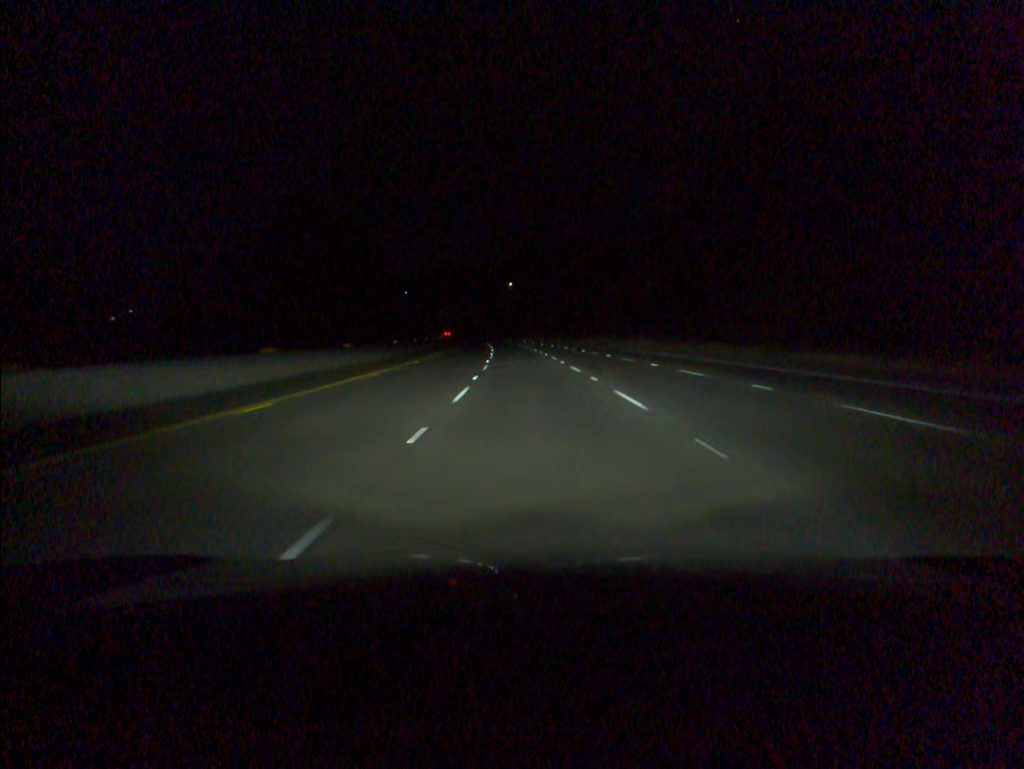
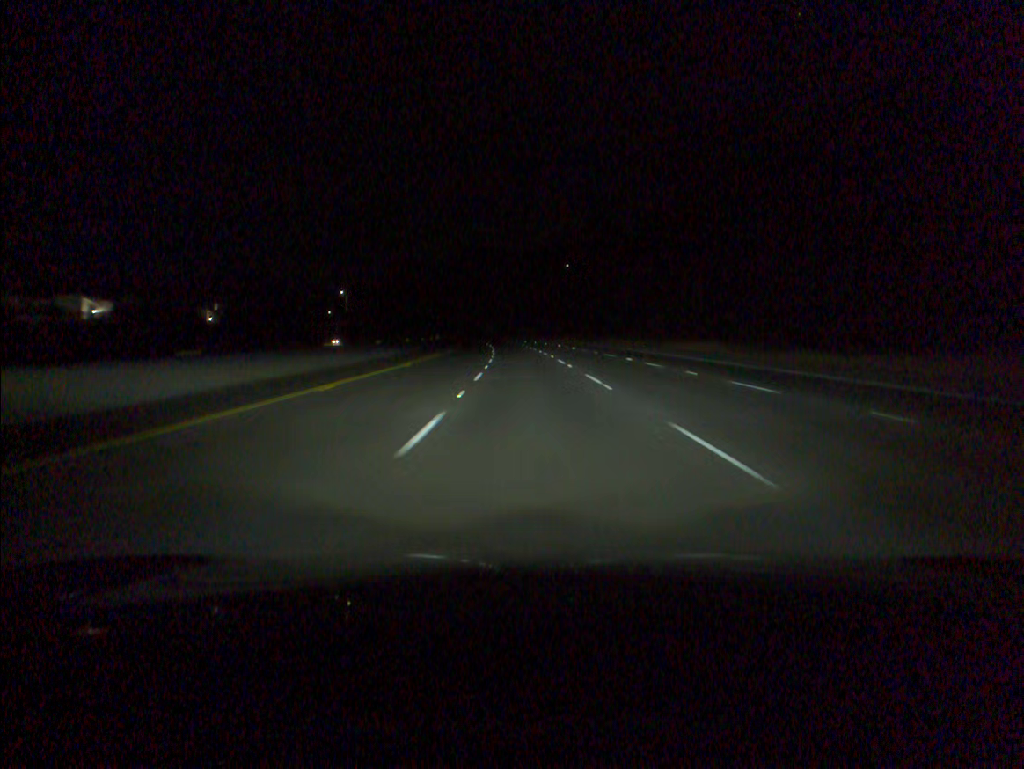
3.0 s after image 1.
(-3.3, +94.3) m; -4°
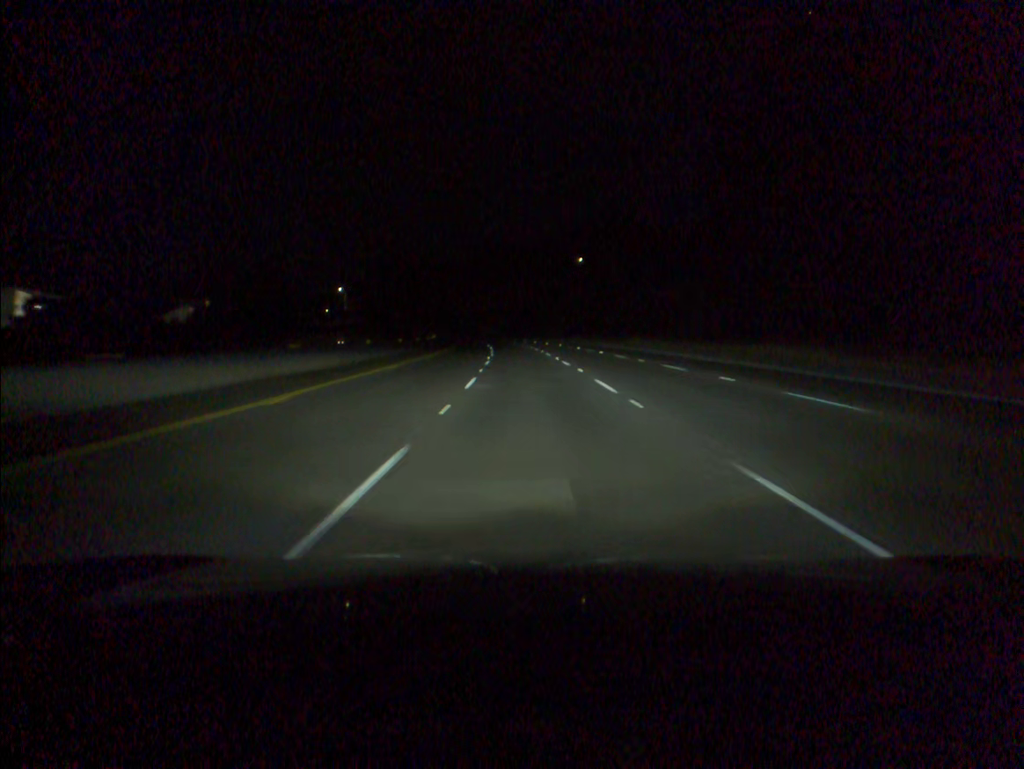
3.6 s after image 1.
(-0.1, +18.9) m; -1°
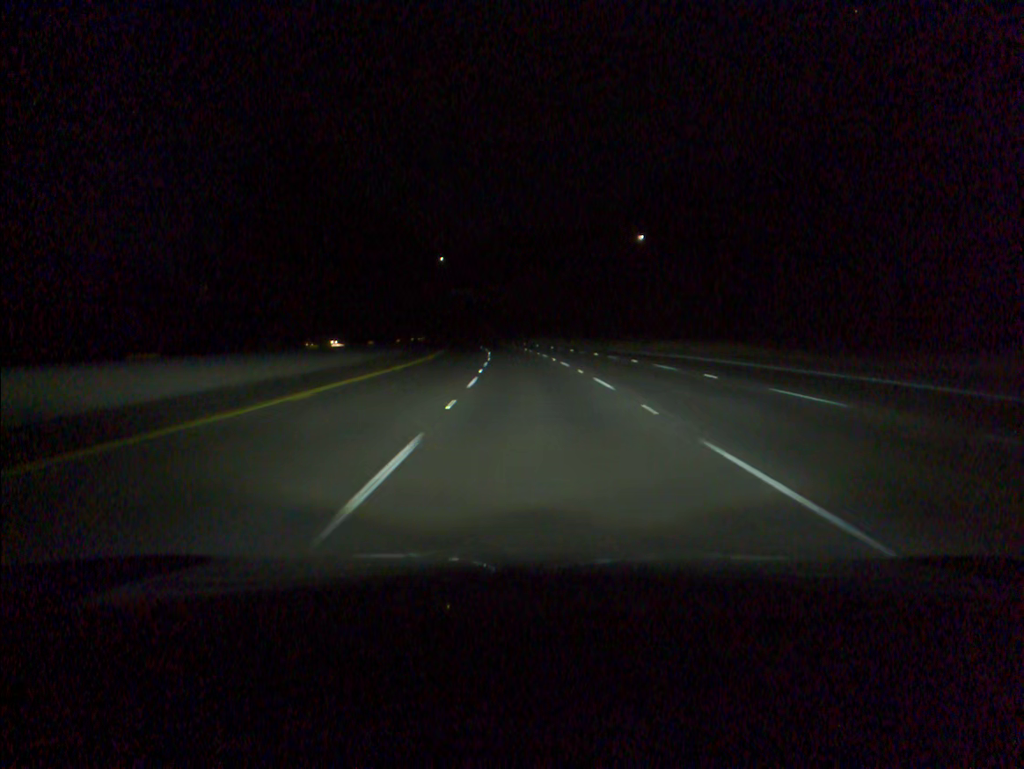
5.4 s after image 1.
(-1.2, +56.8) m; -3°
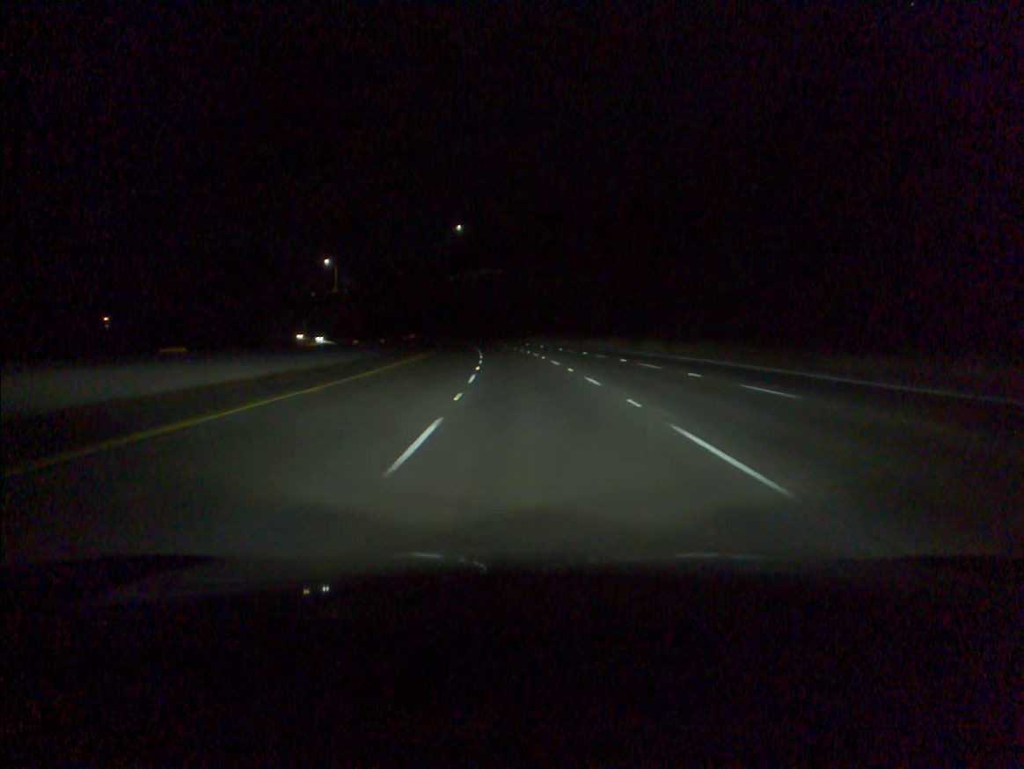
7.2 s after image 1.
(-1.5, +56.7) m; -3°
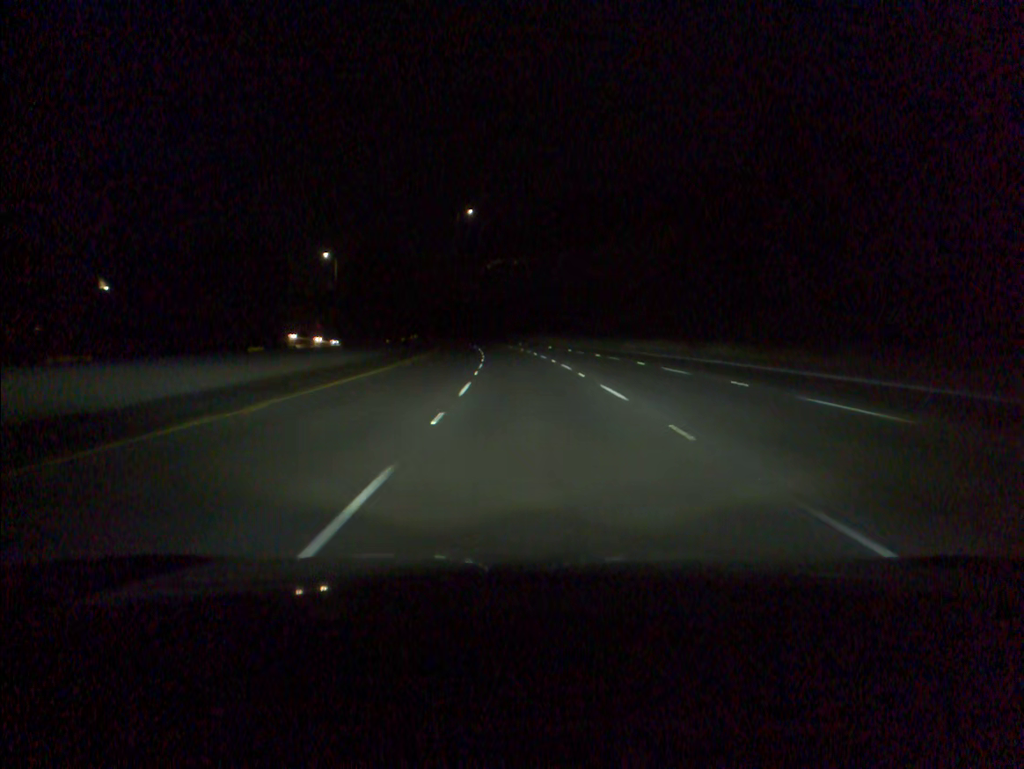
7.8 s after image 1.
(-0.2, +18.9) m; -1°
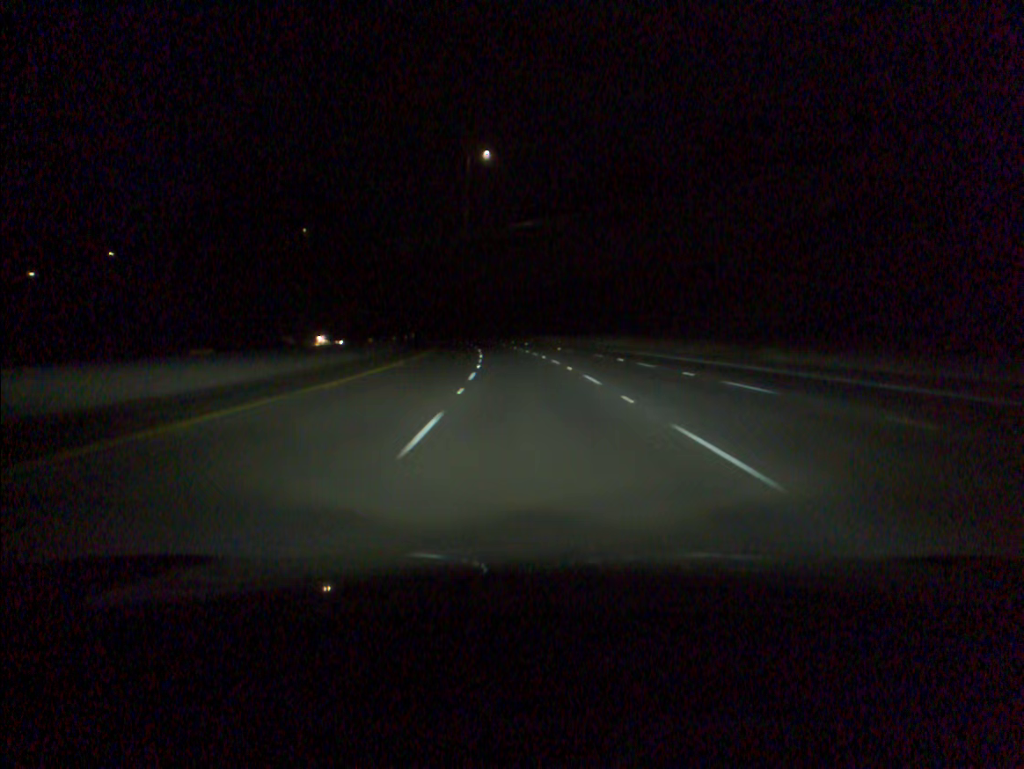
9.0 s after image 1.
(-0.9, +37.9) m; -3°
